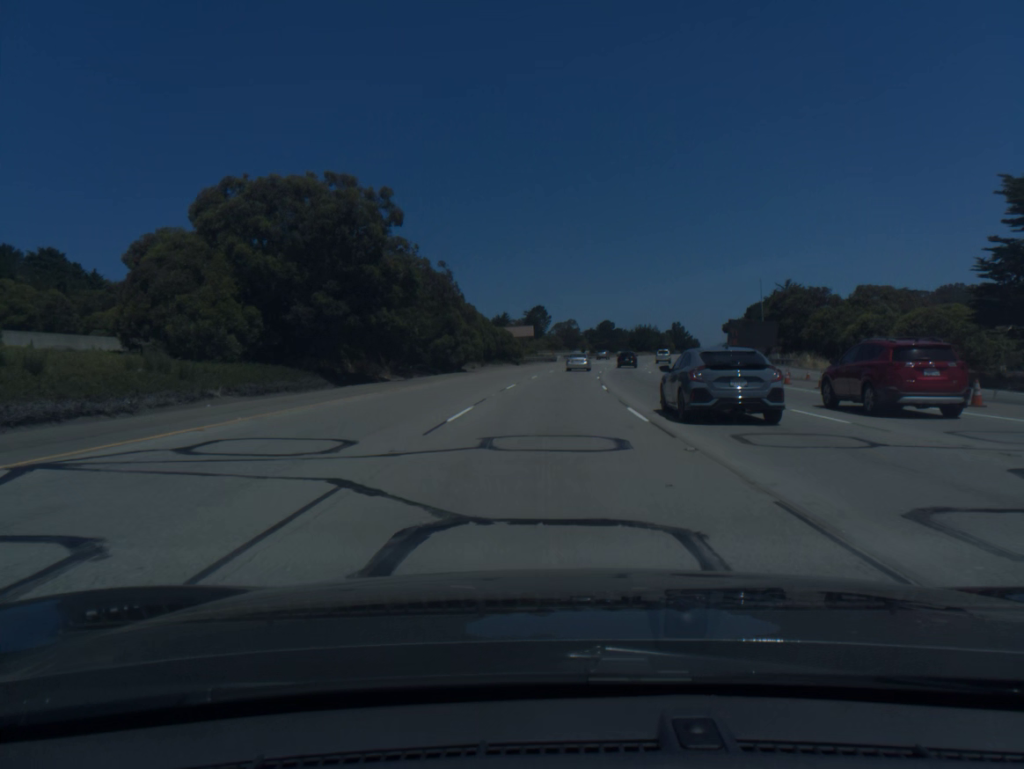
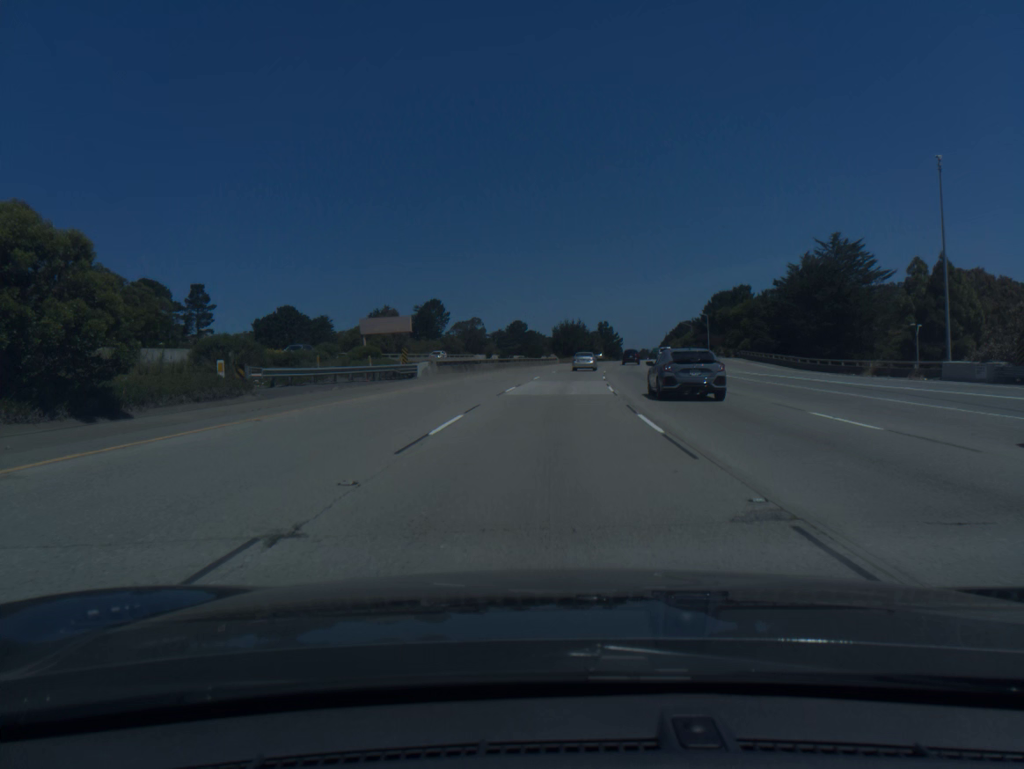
(+4.4, +74.8) m; +7°
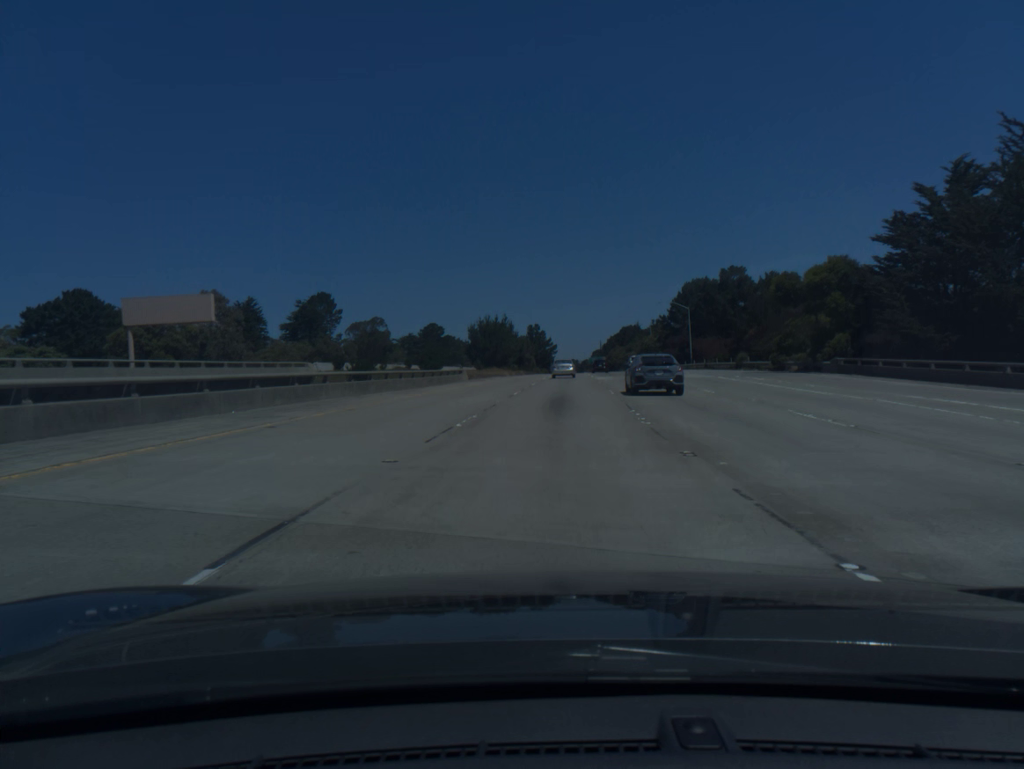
(+2.7, +55.5) m; +5°
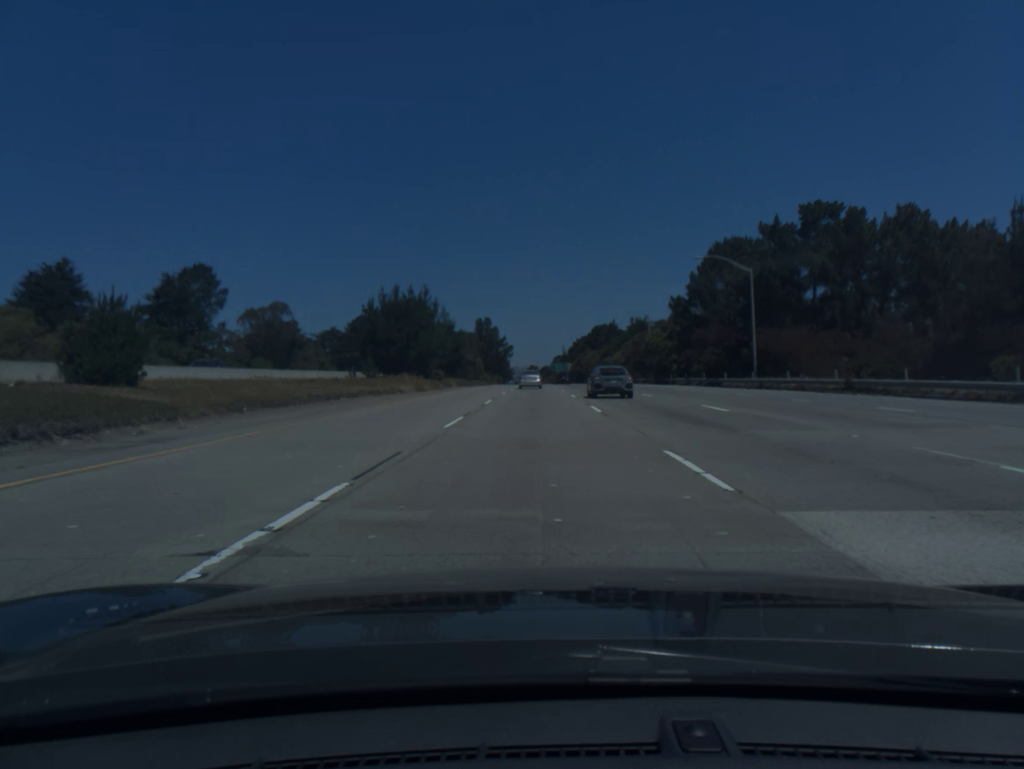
(+1.9, +55.2) m; +3°
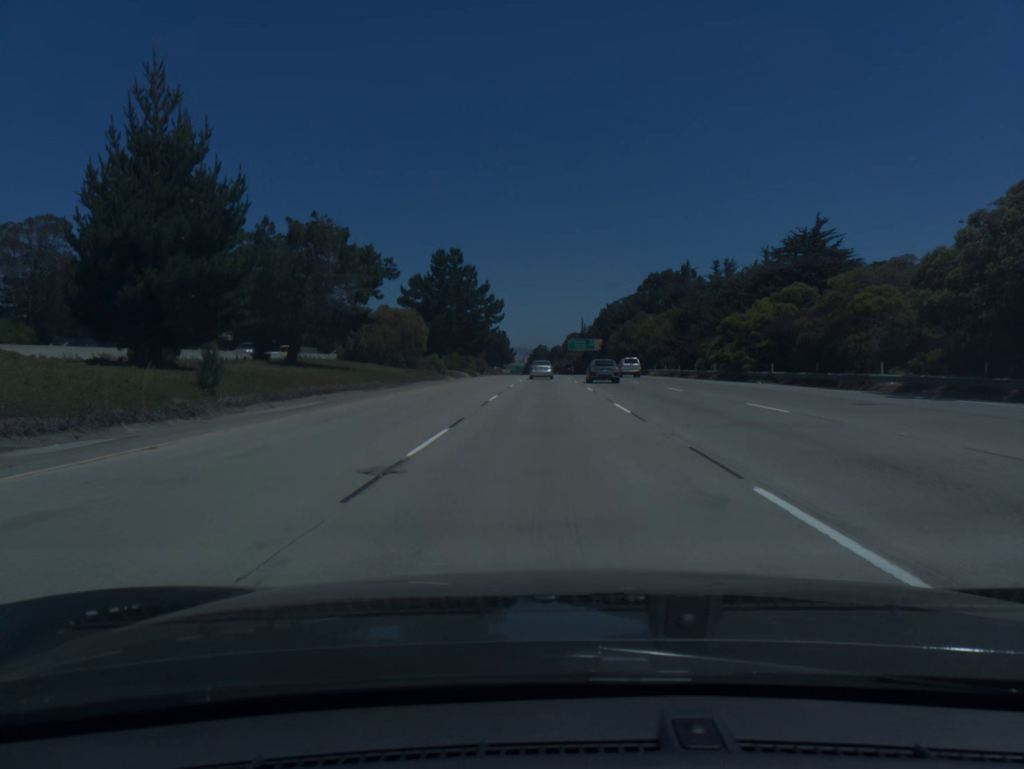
(-0.9, +91.6) m; -1°
